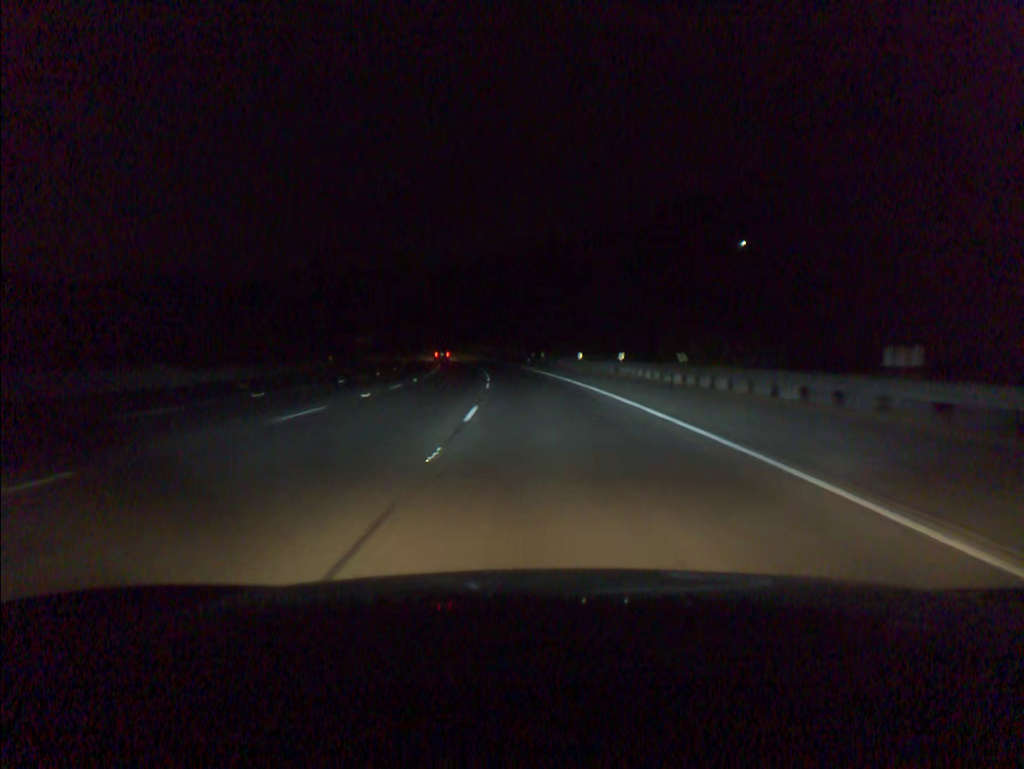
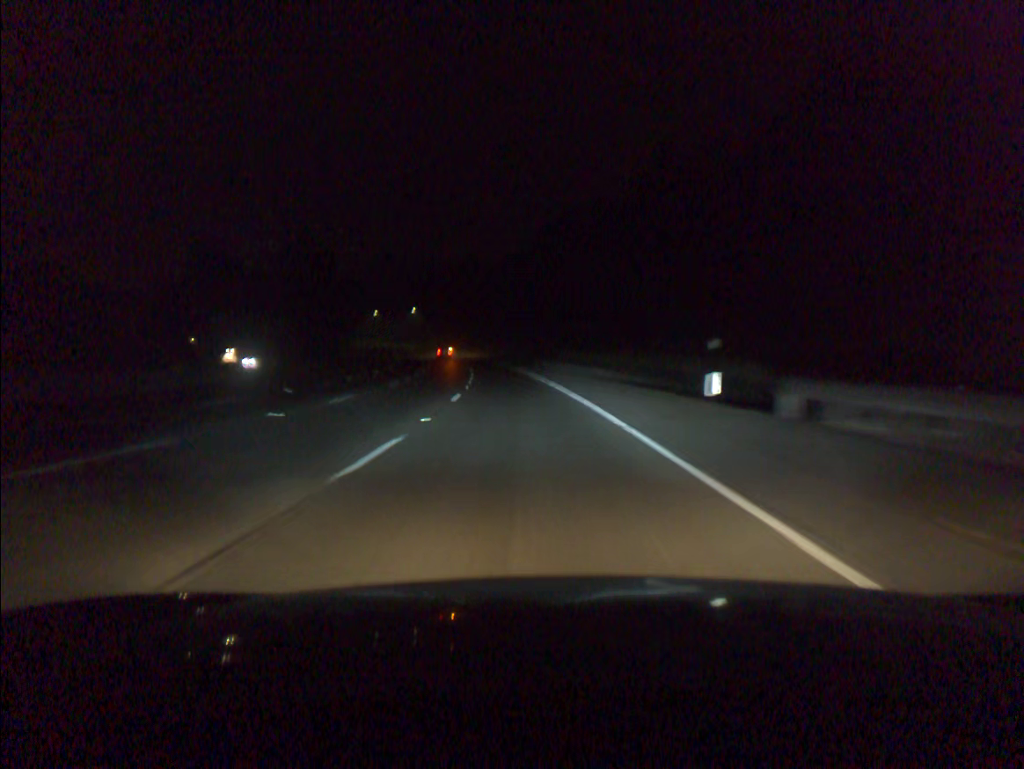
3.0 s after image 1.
(-4.7, +81.0) m; -7°
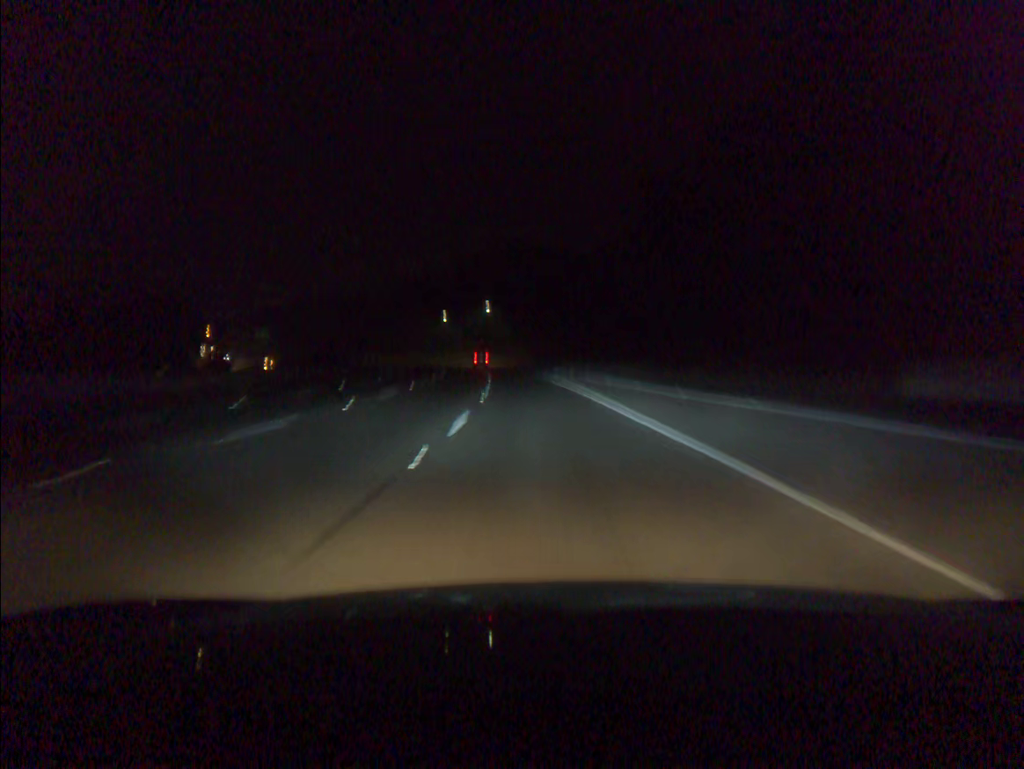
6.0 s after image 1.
(-6.3, +81.6) m; -8°
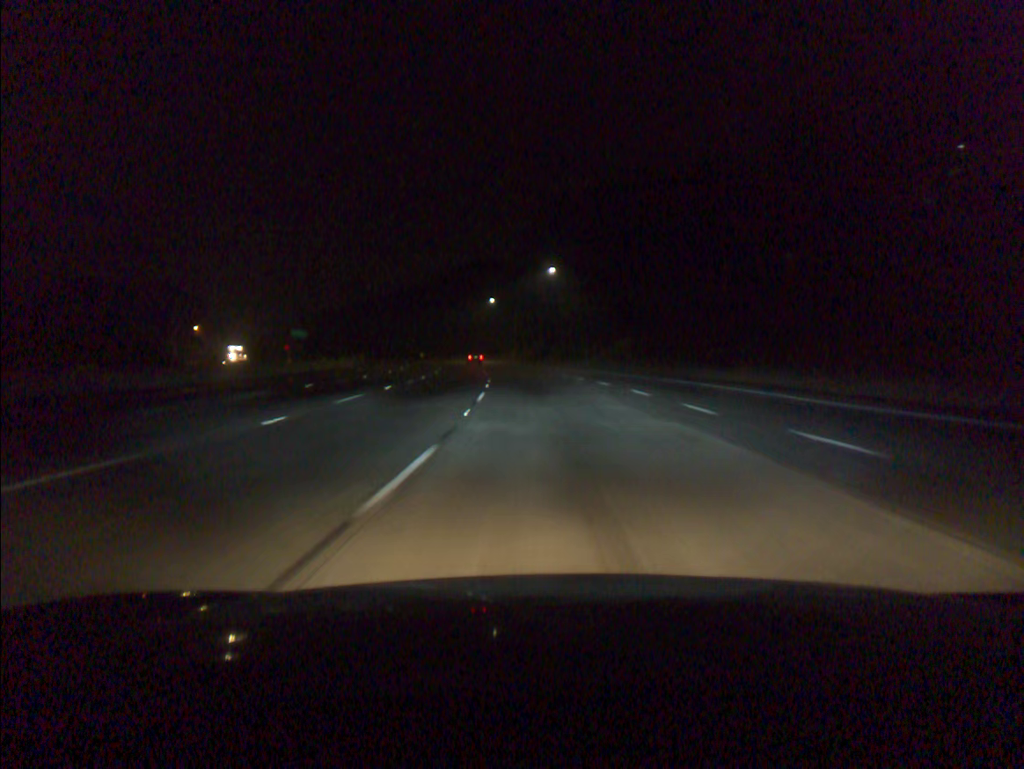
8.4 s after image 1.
(-3.2, +65.8) m; -6°
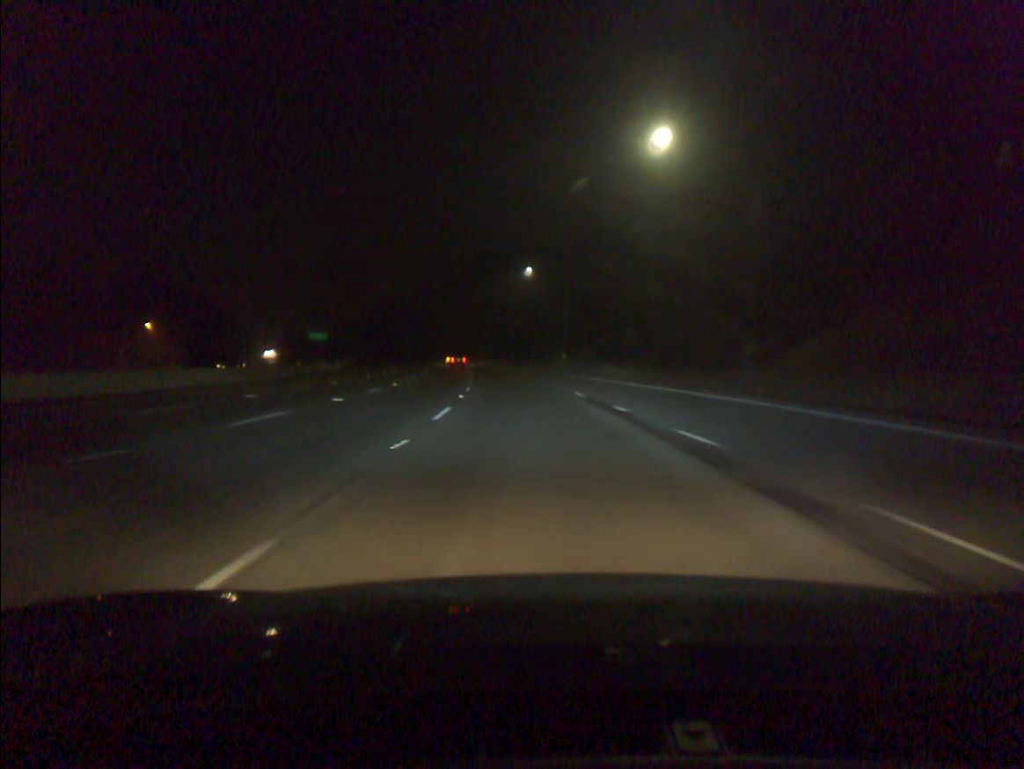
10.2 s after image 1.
(-1.6, +49.6) m; -4°
